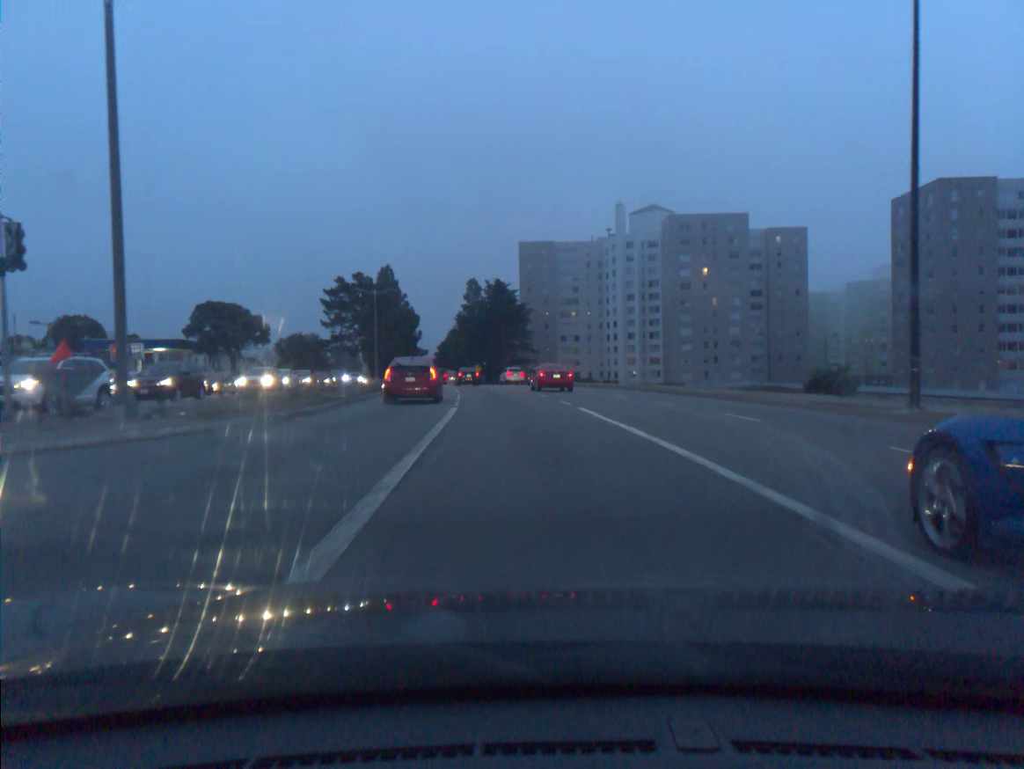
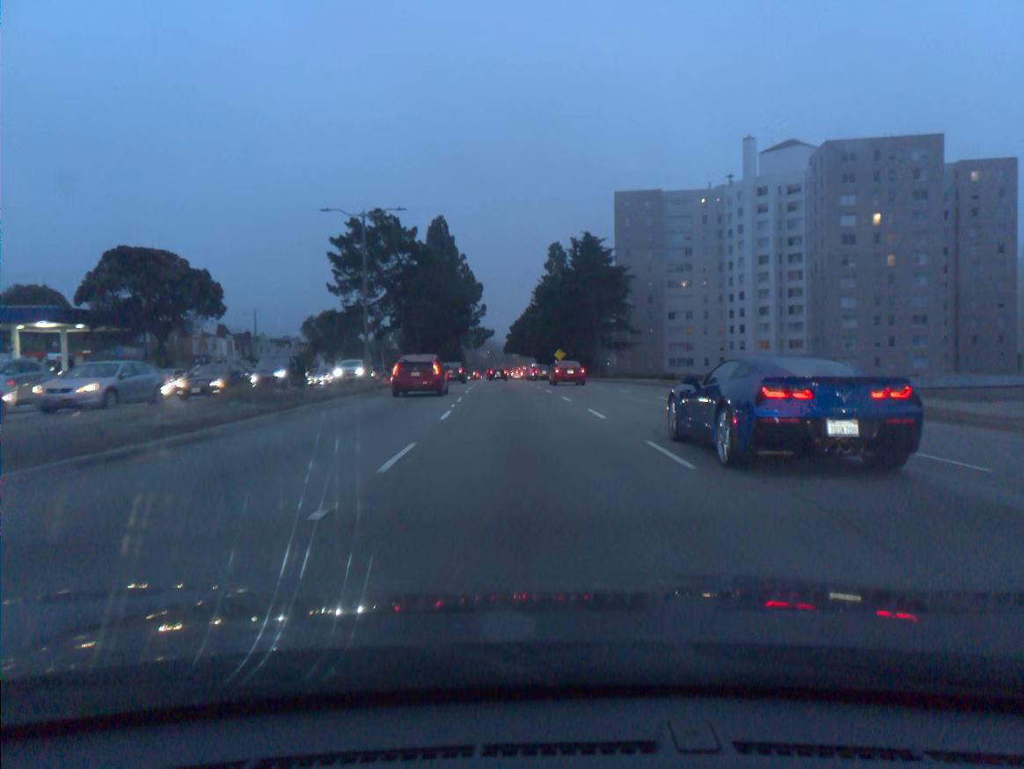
(-2.0, +36.2) m; -6°
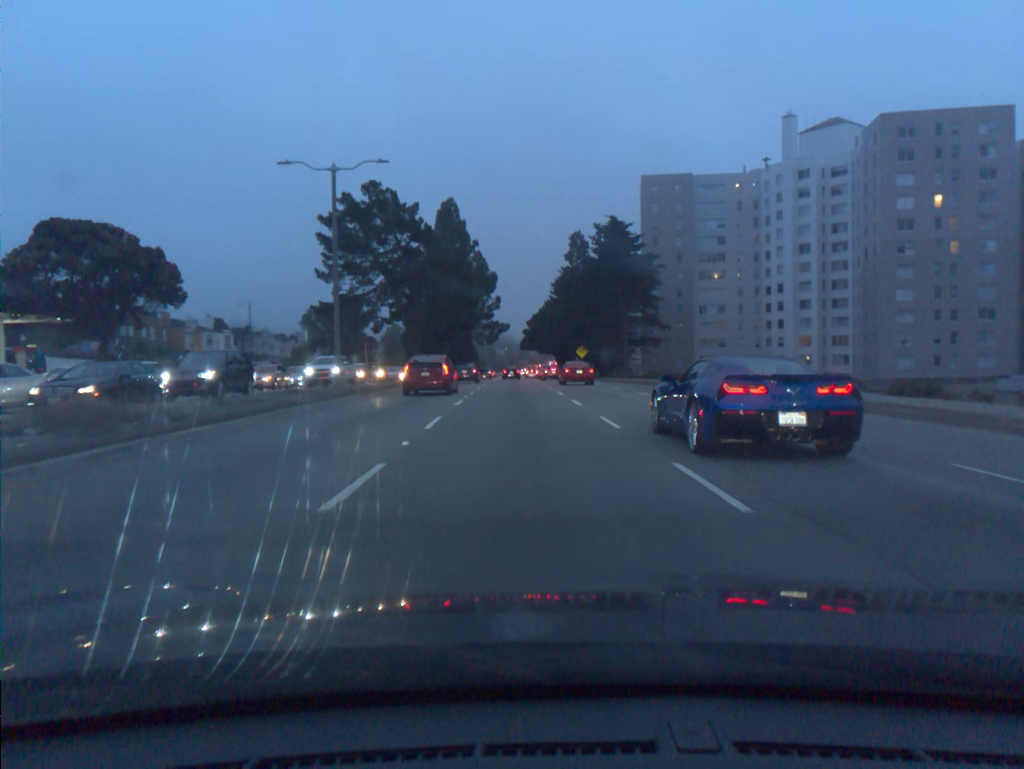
(-0.1, +9.7) m; -1°
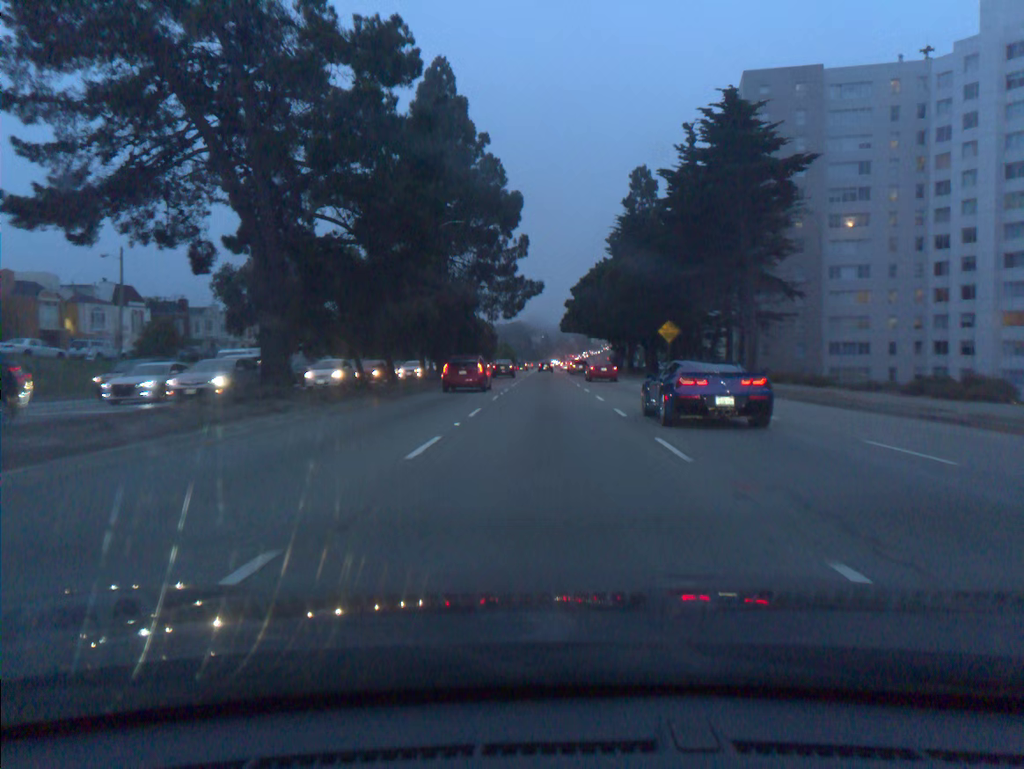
(-1.3, +41.1) m; -3°
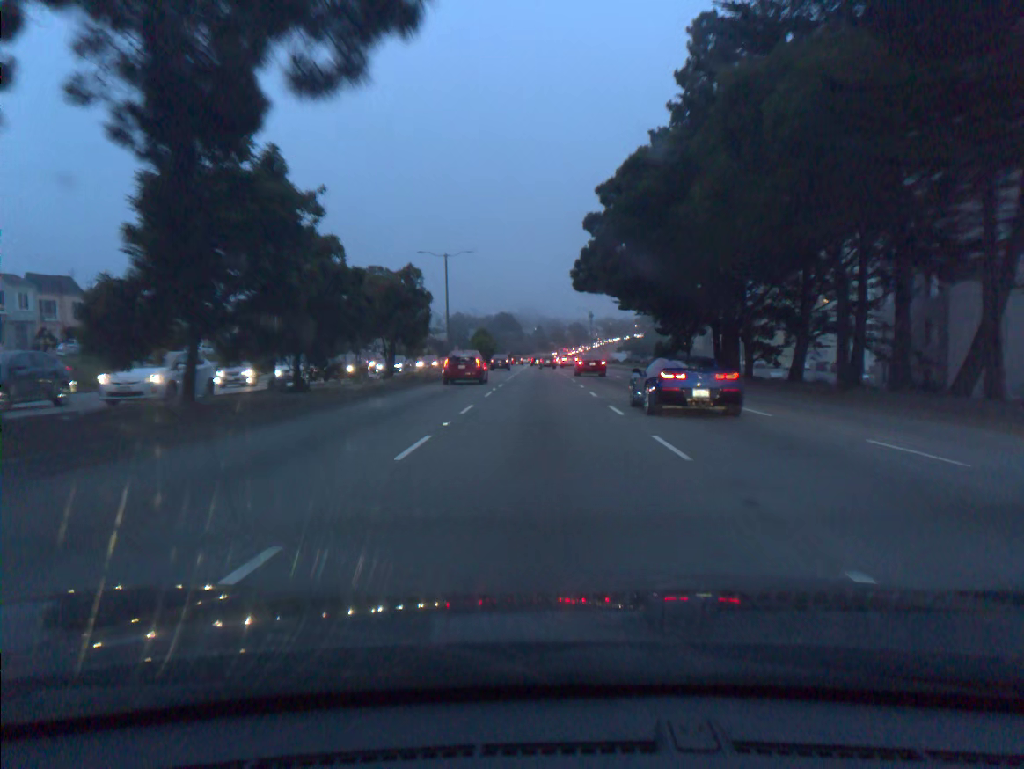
(+0.3, +44.8) m; +1°
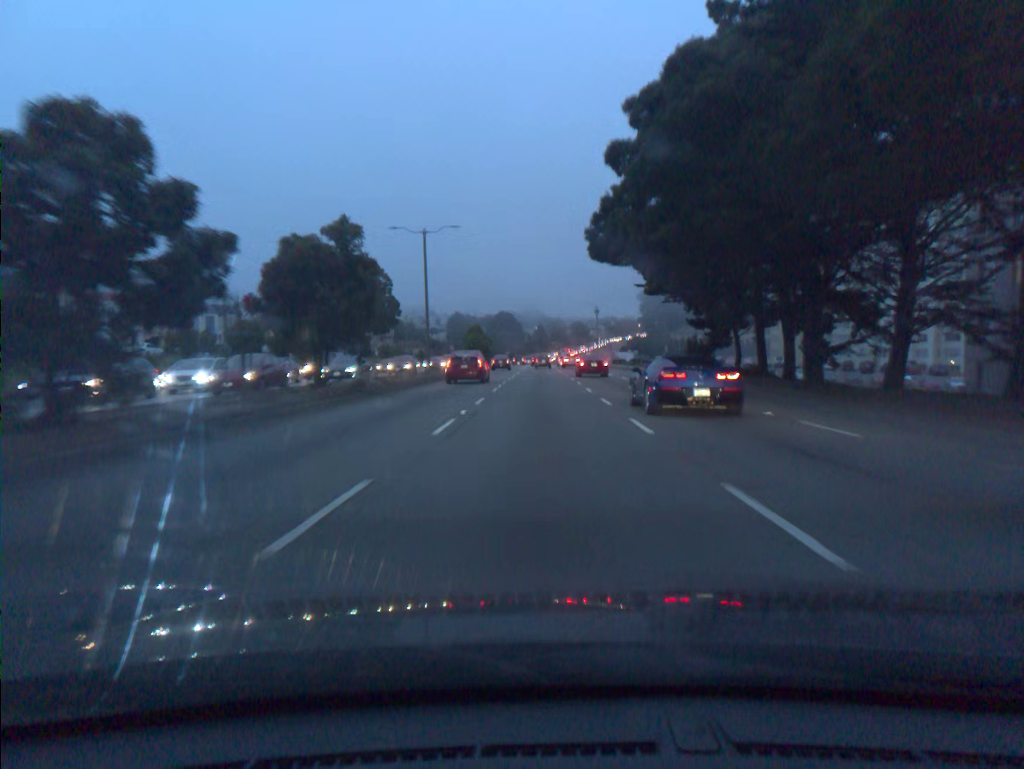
(0.0, +11.7) m; 0°
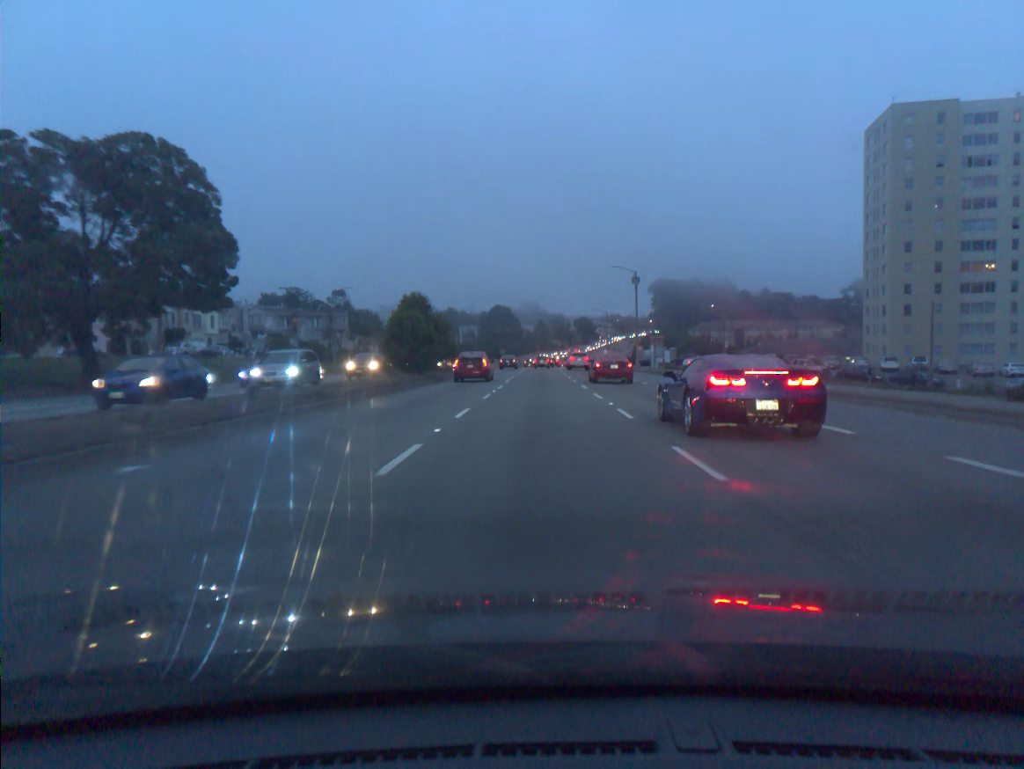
(-0.1, +48.7) m; 0°
